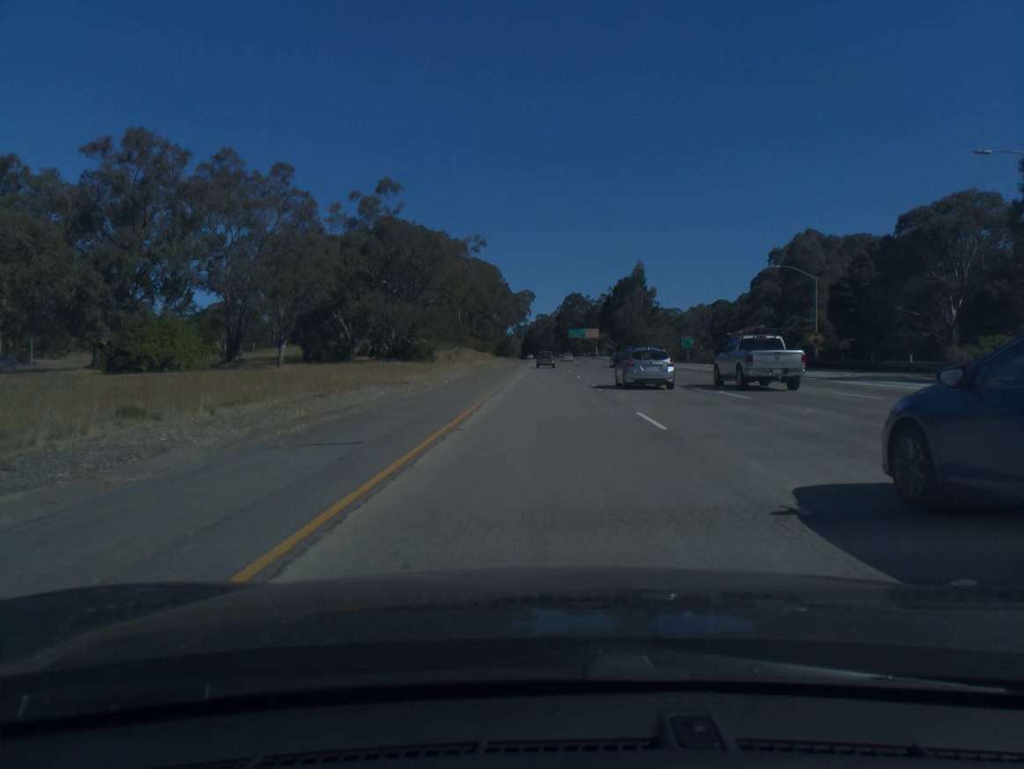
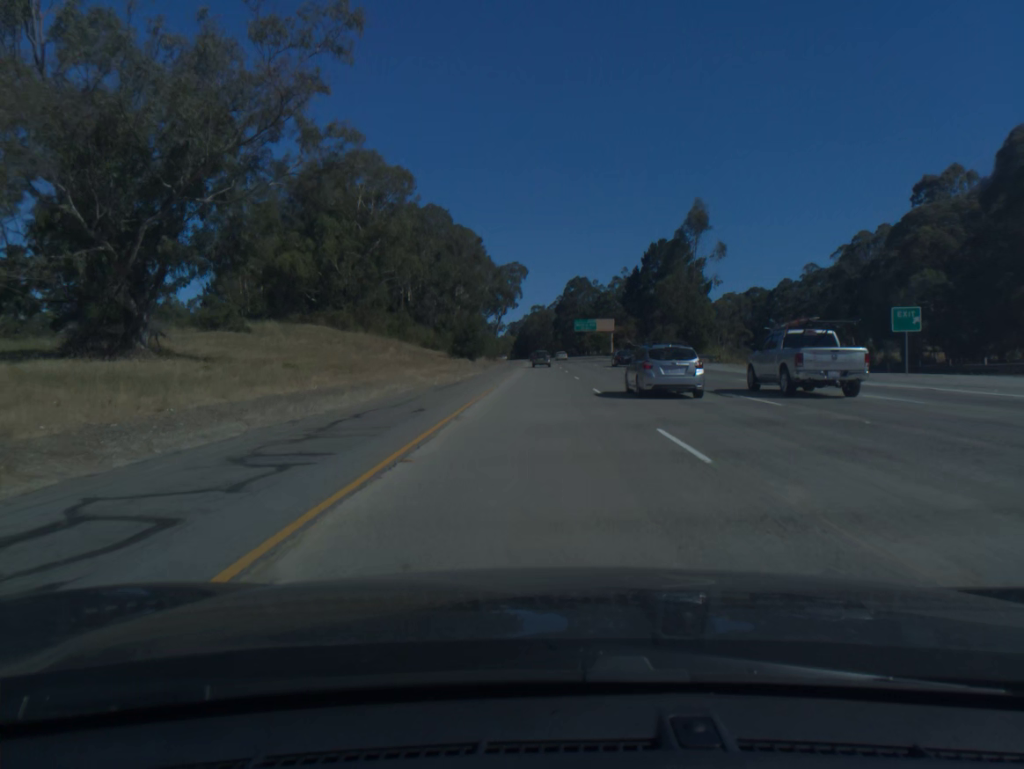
(+0.2, +62.5) m; 0°
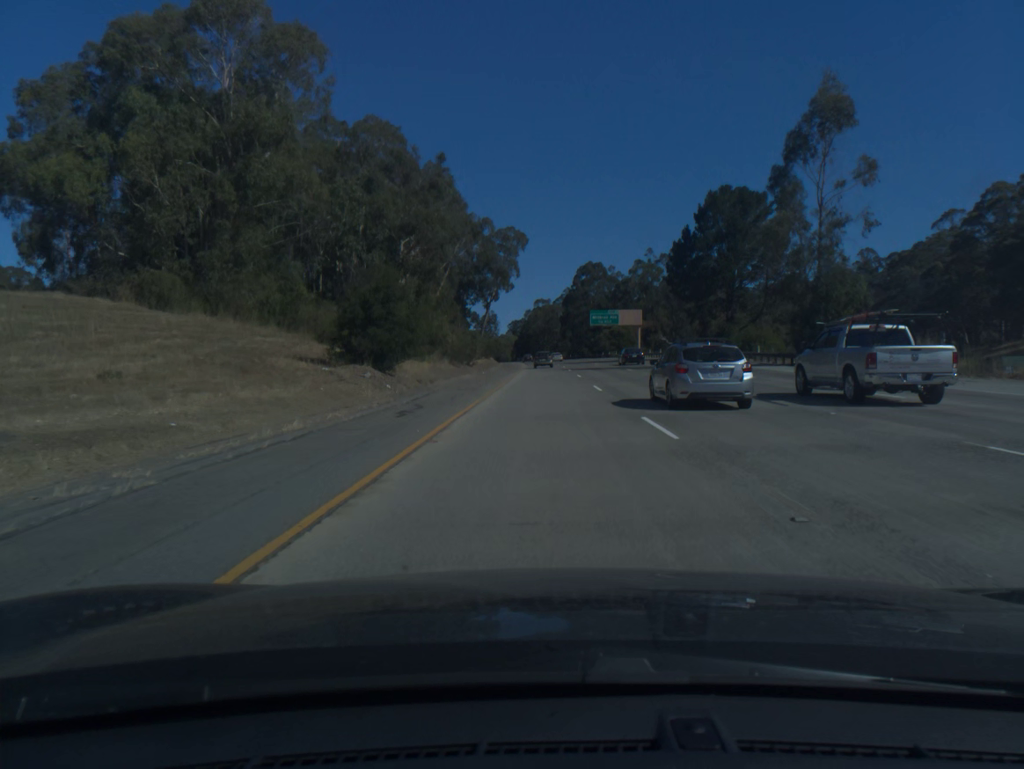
(-0.1, +41.5) m; 0°
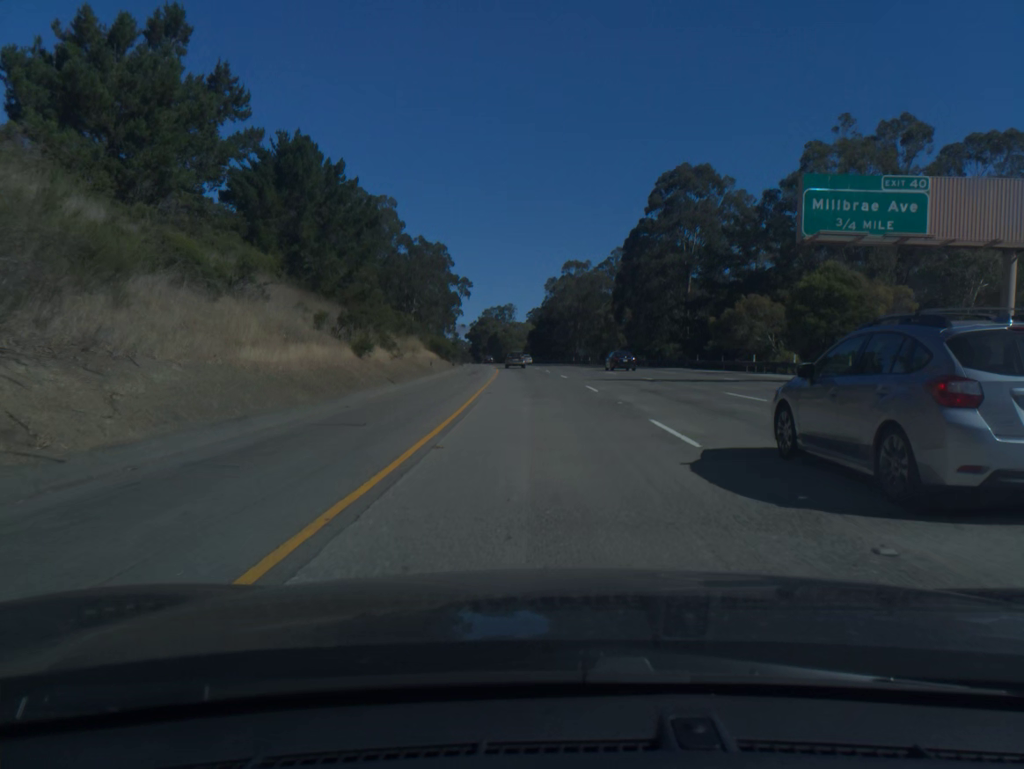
(-0.8, +103.2) m; -2°
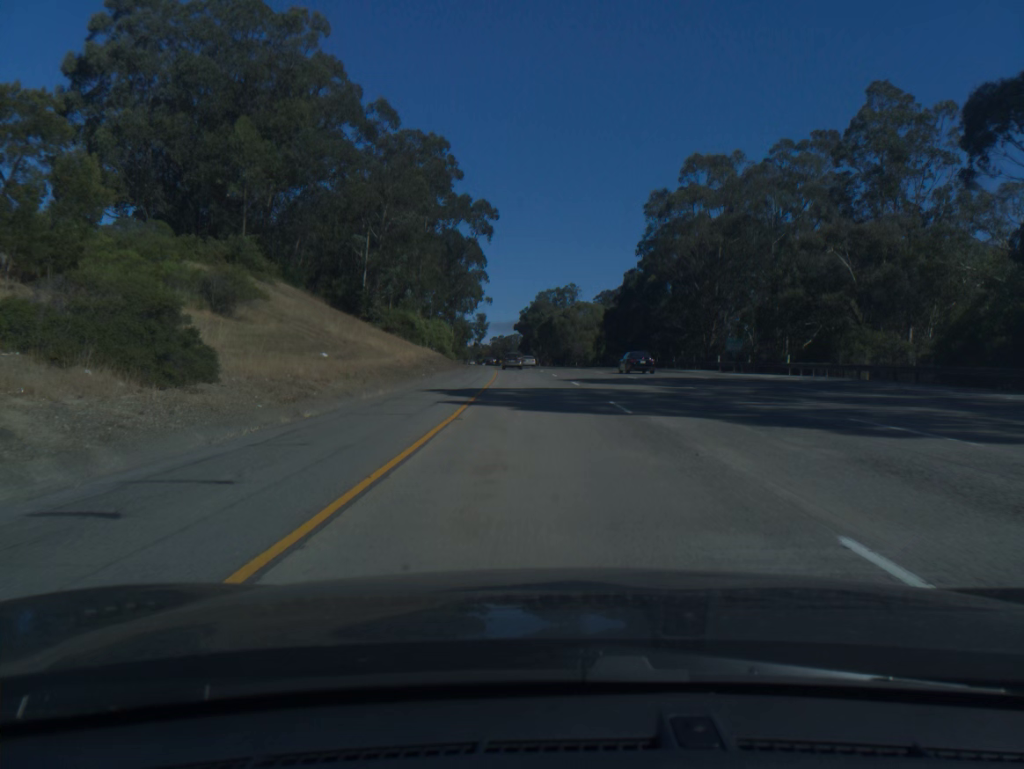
(-3.1, +81.7) m; -4°
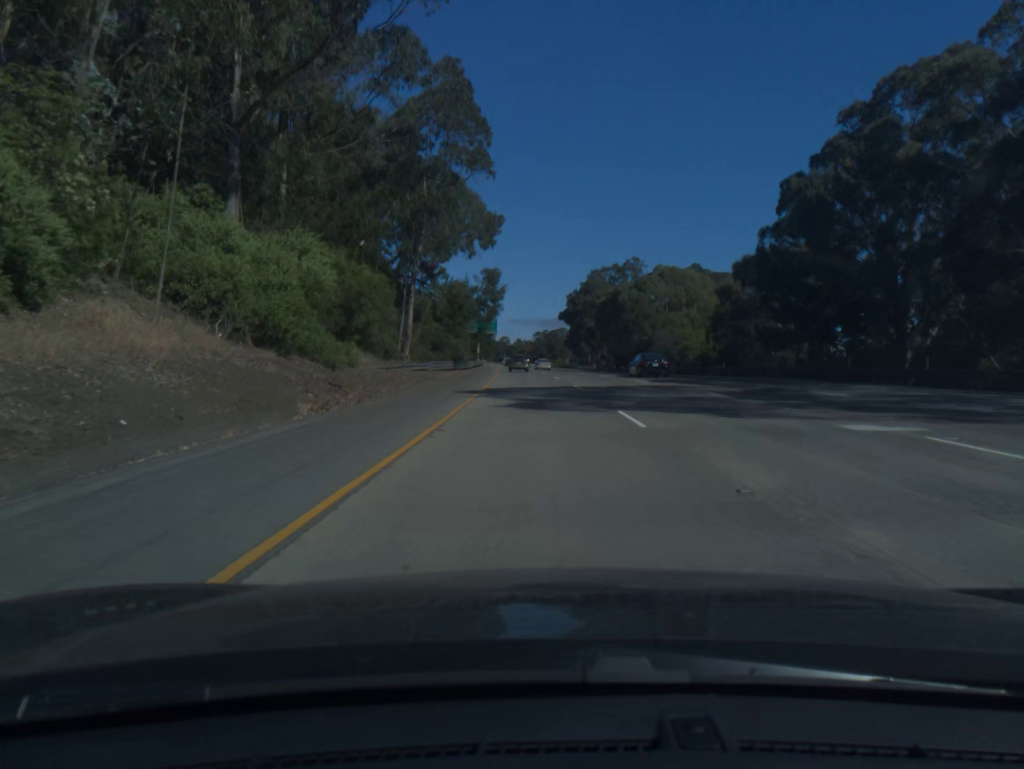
(-1.7, +61.2) m; -3°
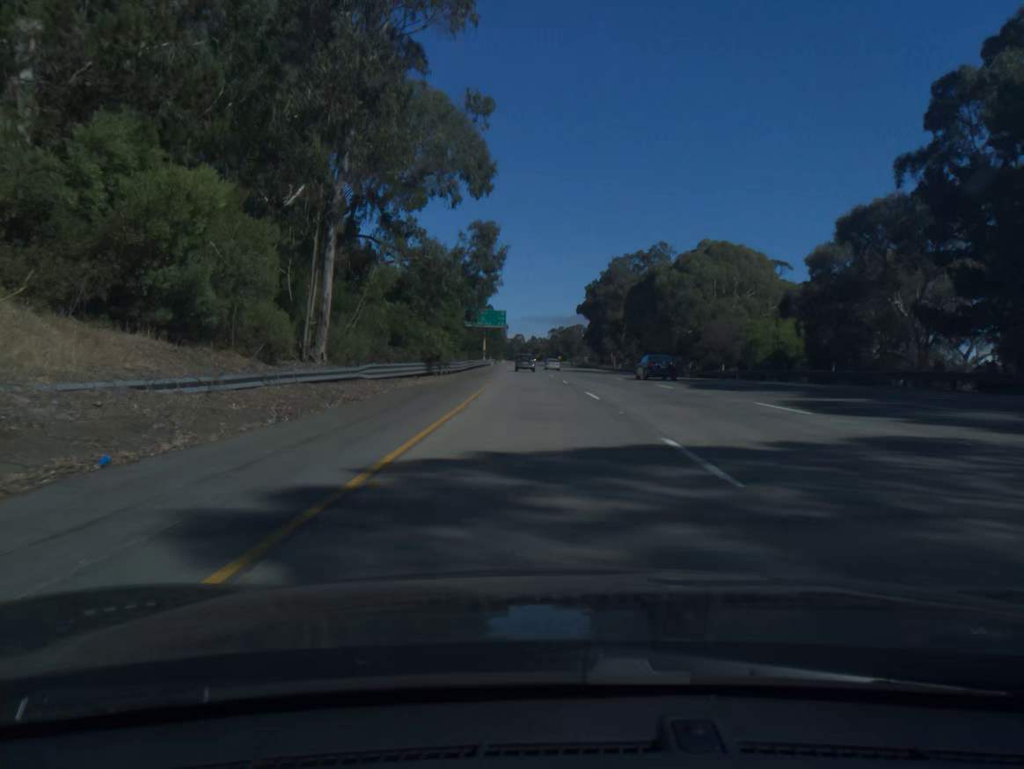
(-0.2, +20.4) m; -1°
